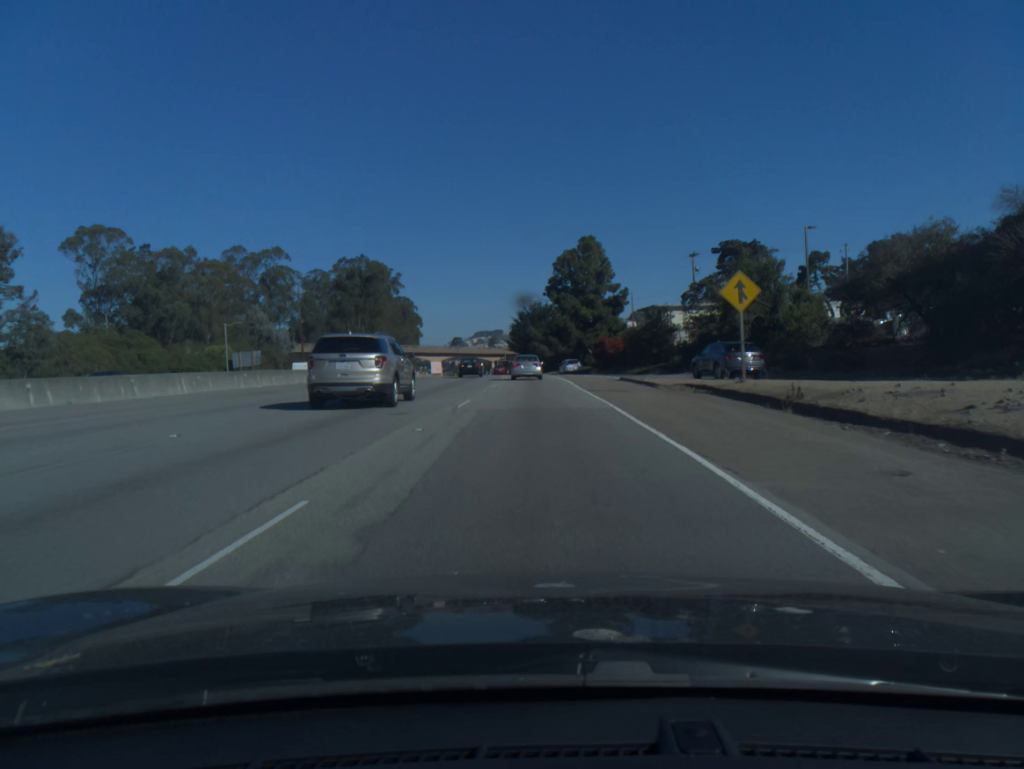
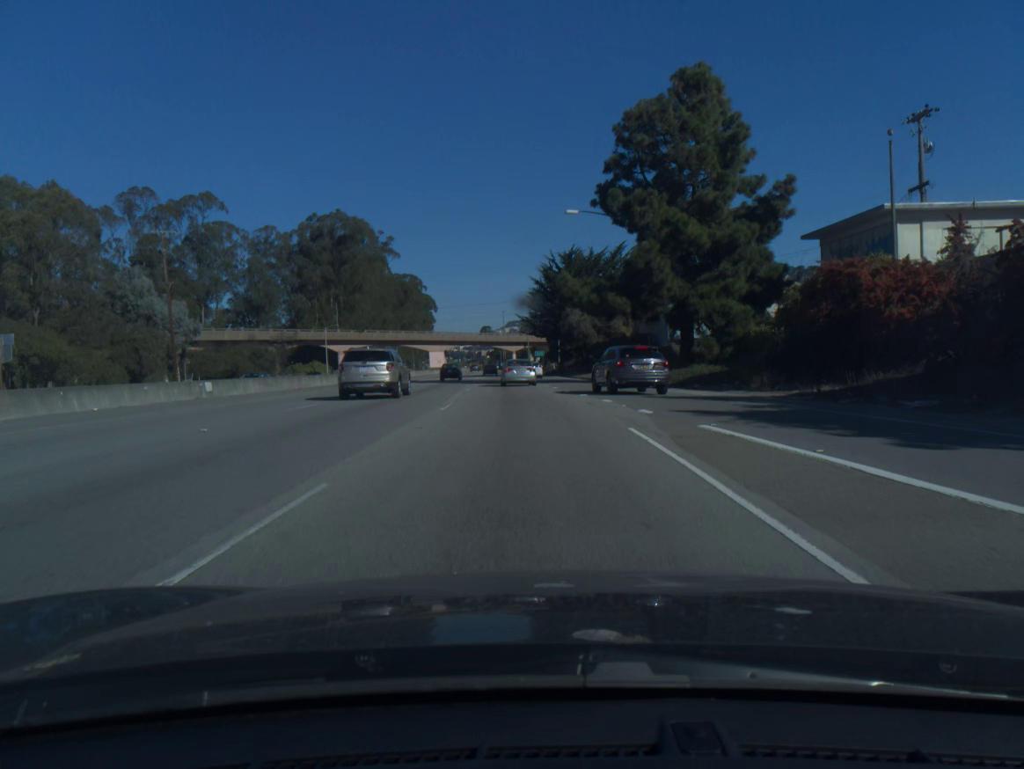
(-0.9, +57.8) m; -2°
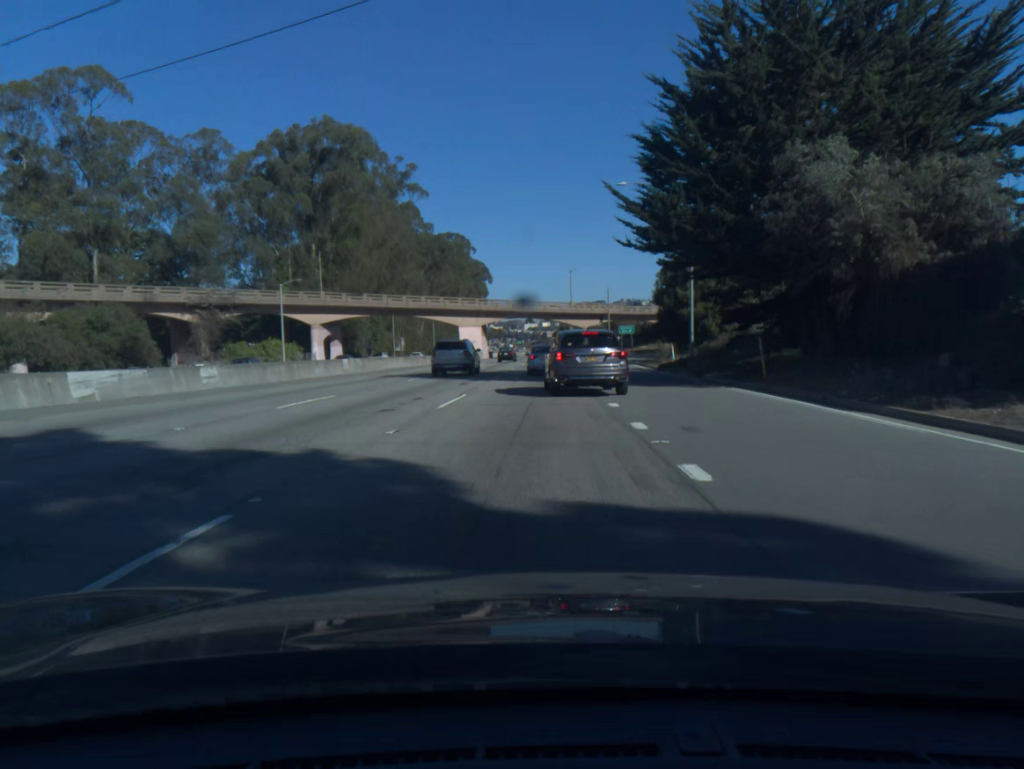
(-2.5, +55.0) m; -5°
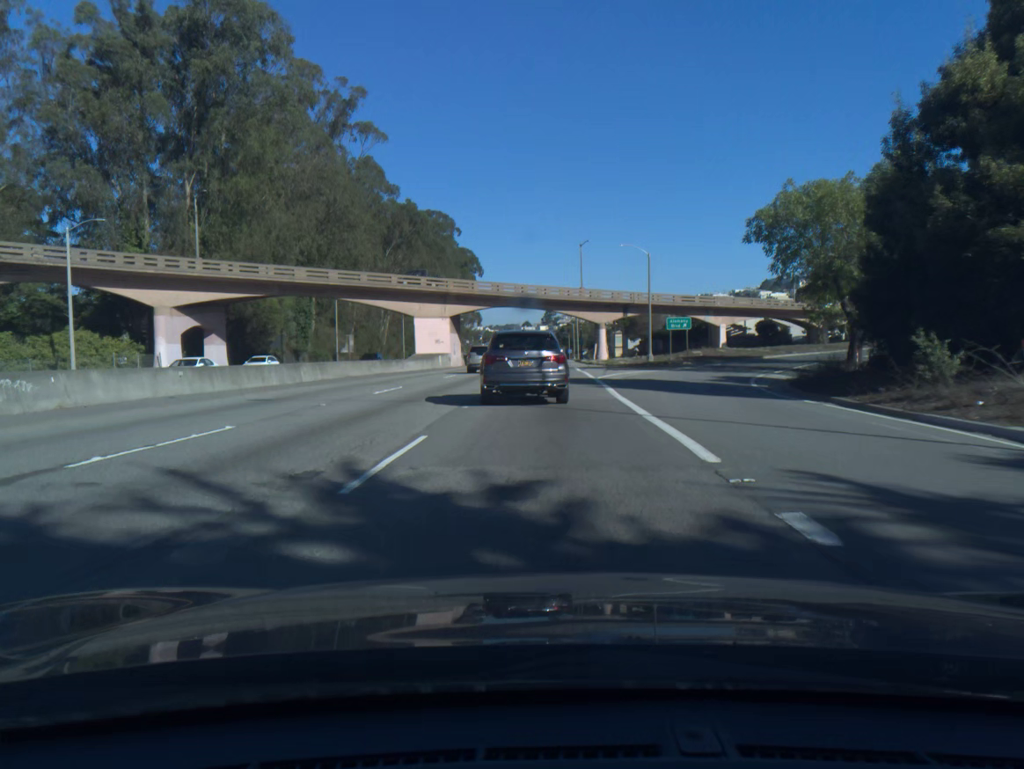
(-0.1, +38.4) m; 0°
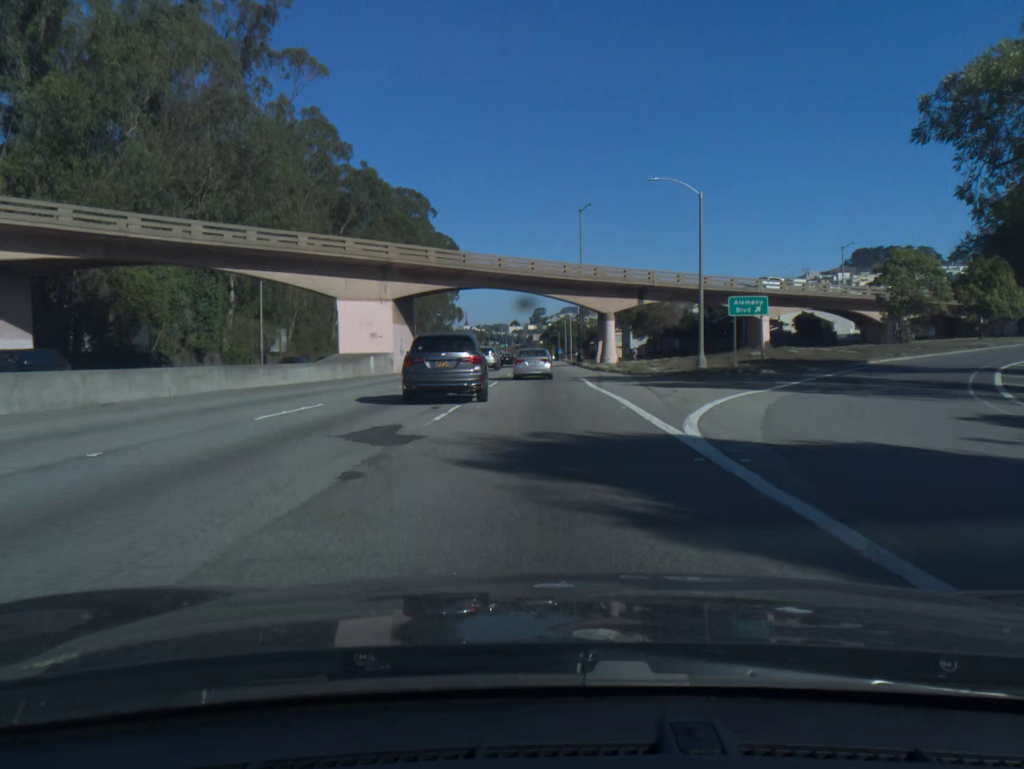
(+0.2, +23.7) m; +1°
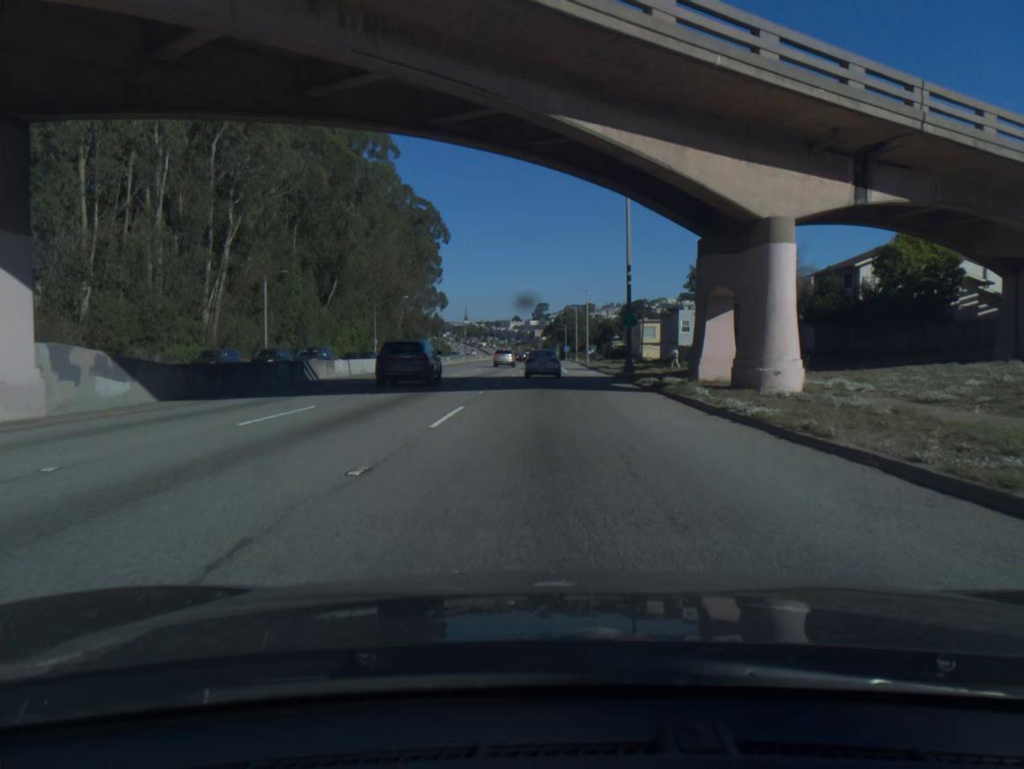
(0.0, +45.1) m; 0°
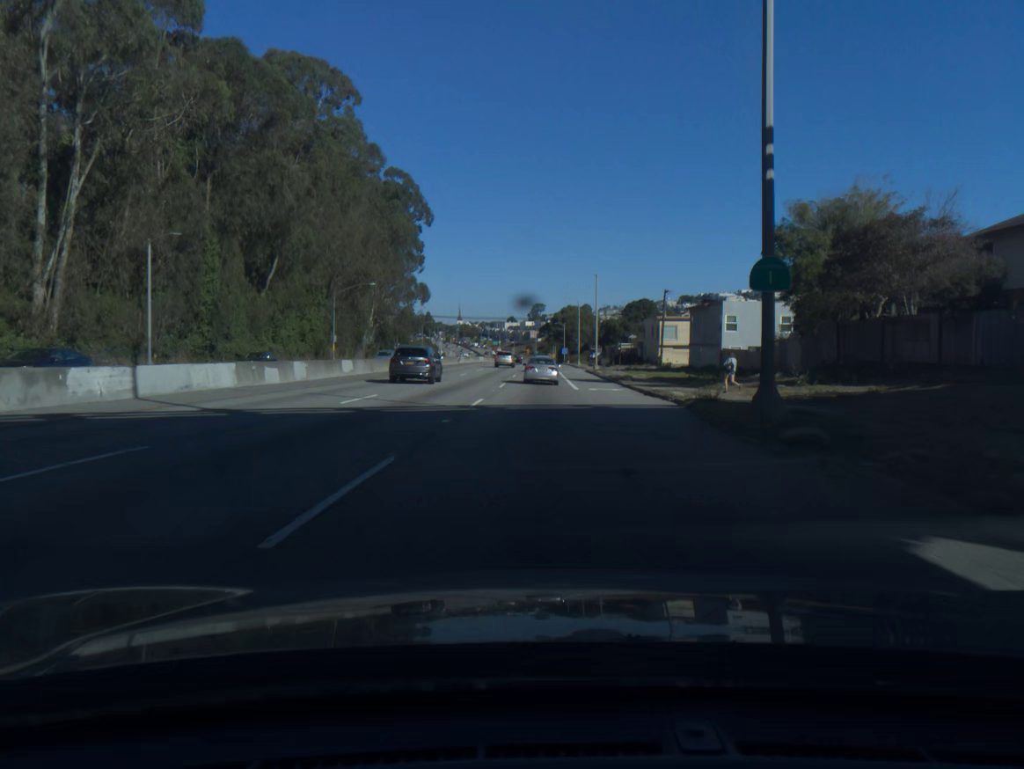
(+0.1, +22.3) m; 0°
